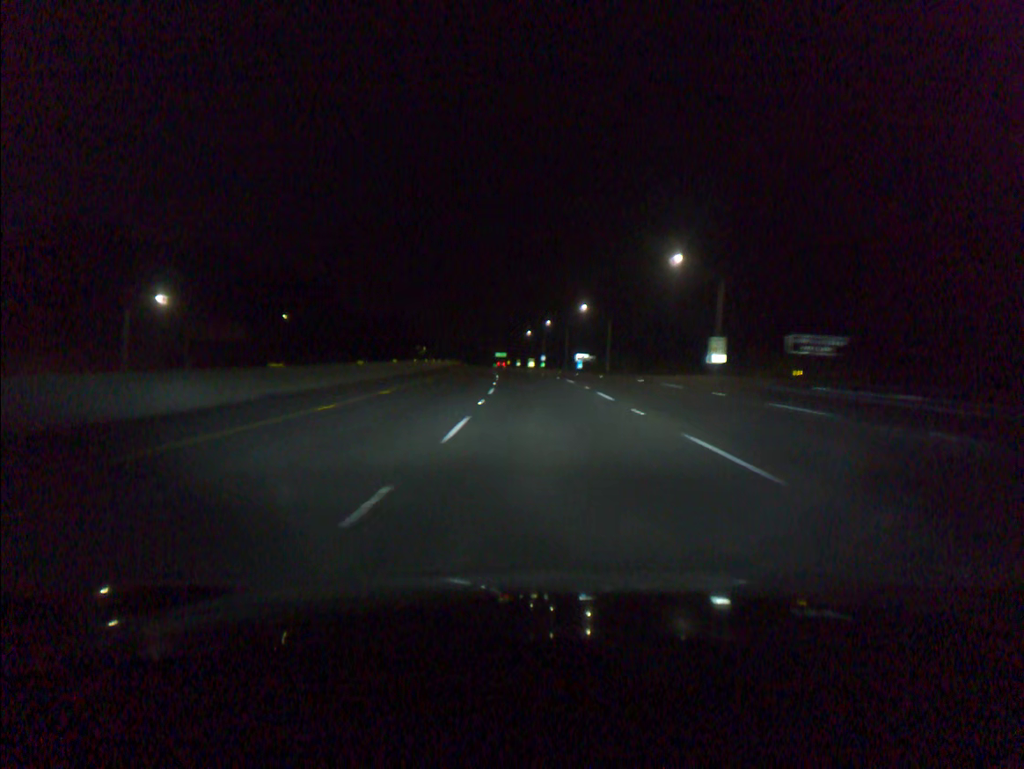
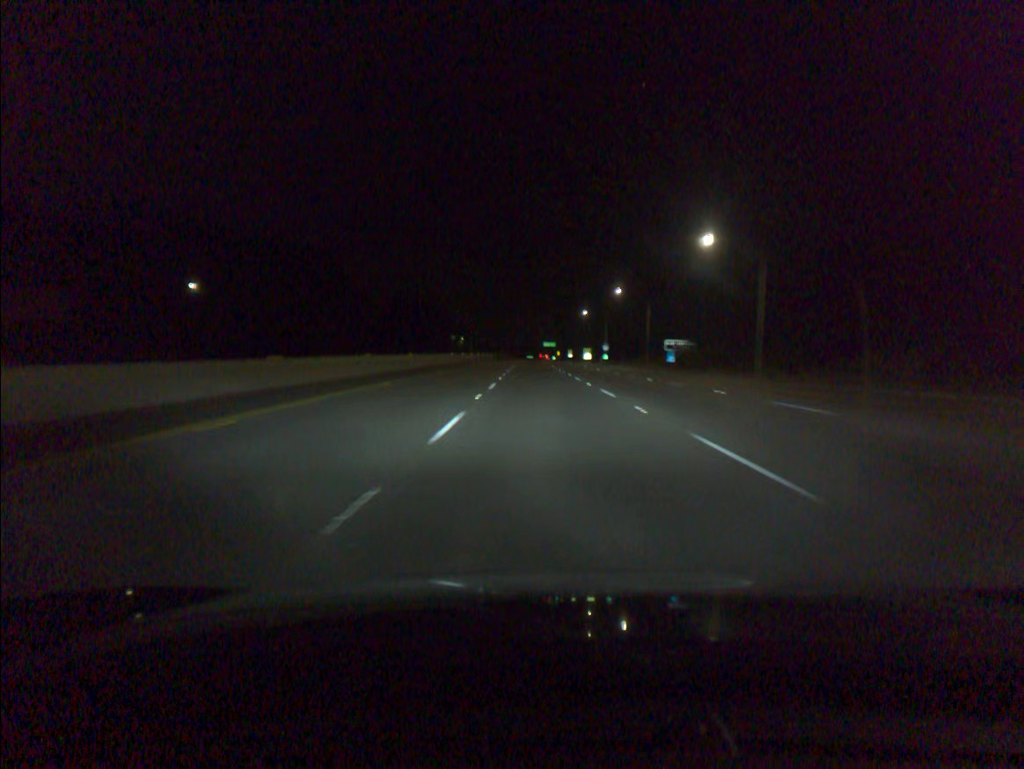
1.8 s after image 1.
(-2.0, +59.1) m; -4°
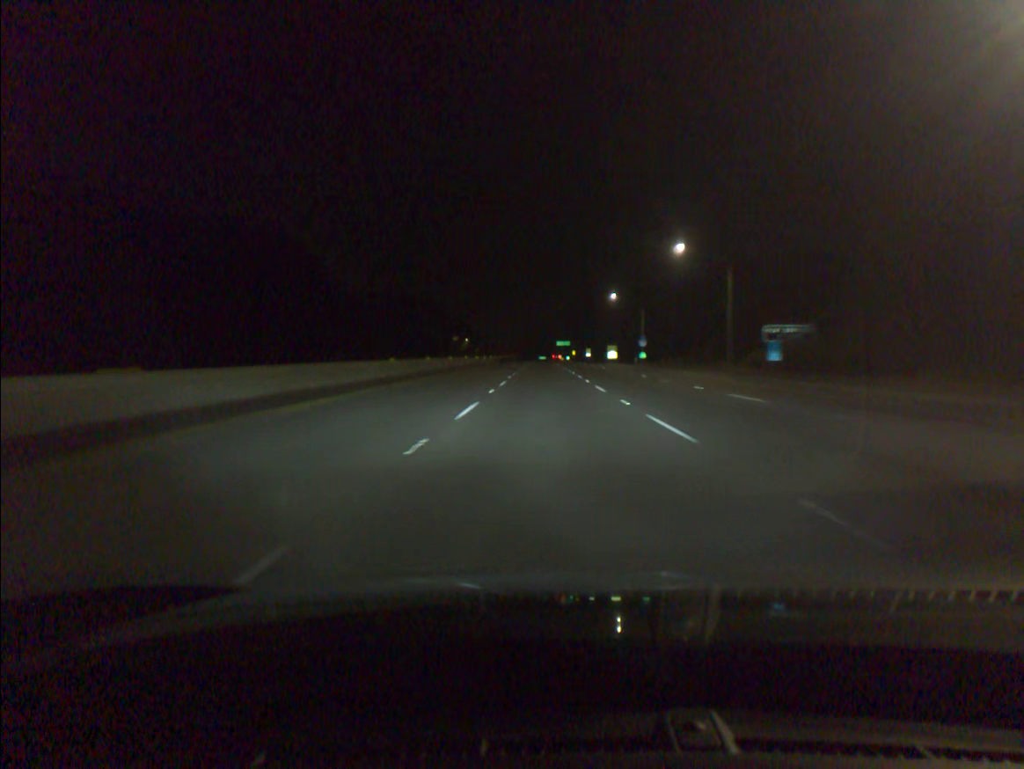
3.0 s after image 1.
(-0.4, +39.5) m; -1°
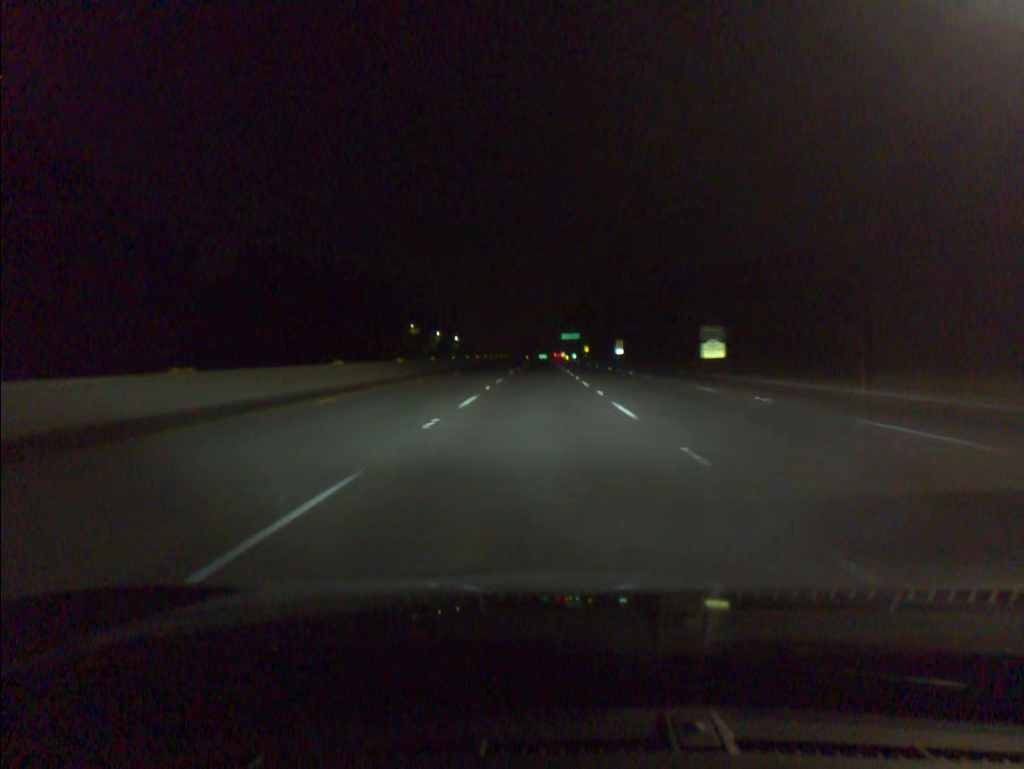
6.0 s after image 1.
(+0.1, +98.7) m; 0°
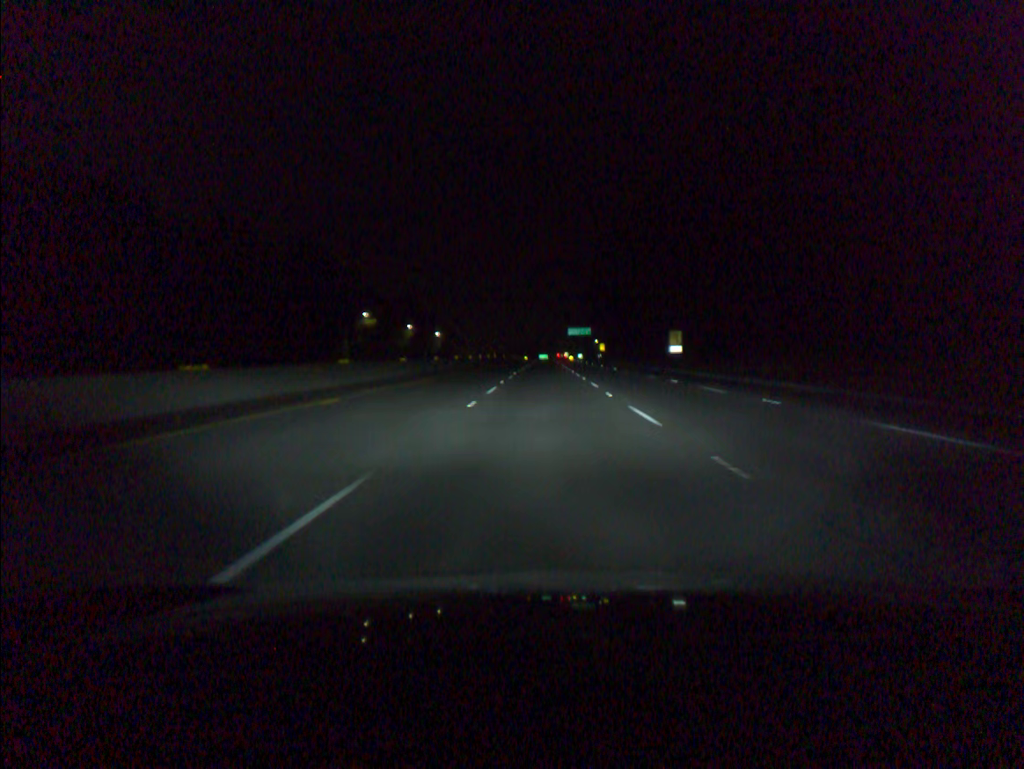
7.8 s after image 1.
(-0.3, +59.0) m; 0°
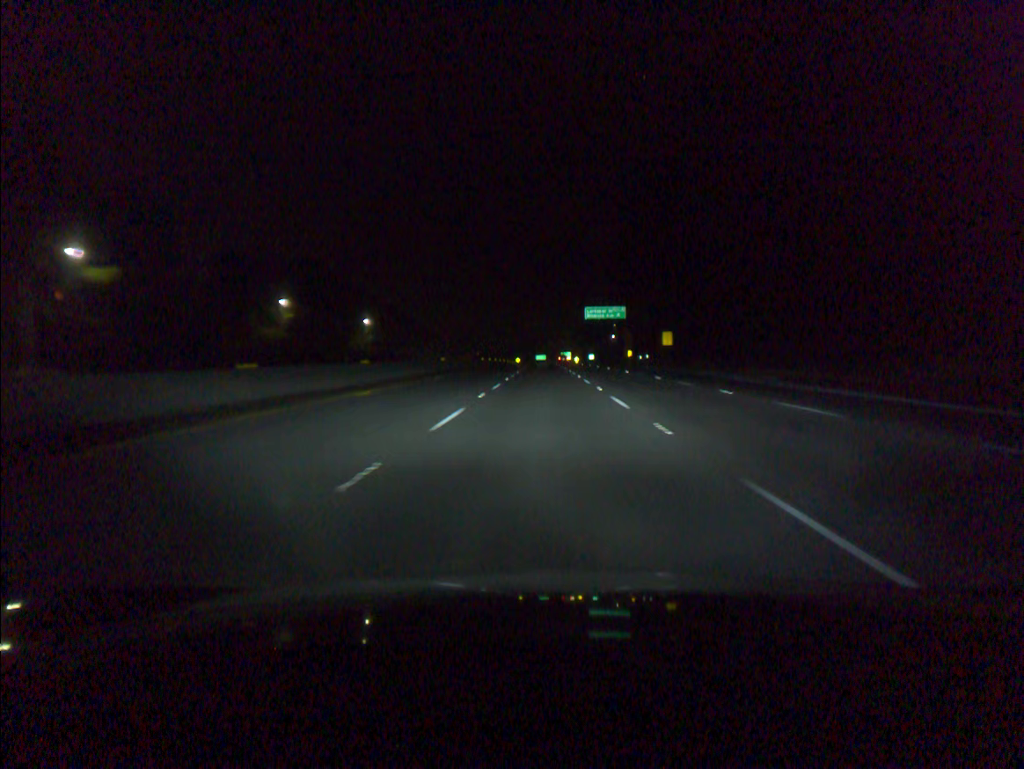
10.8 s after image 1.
(+0.3, +98.2) m; 0°
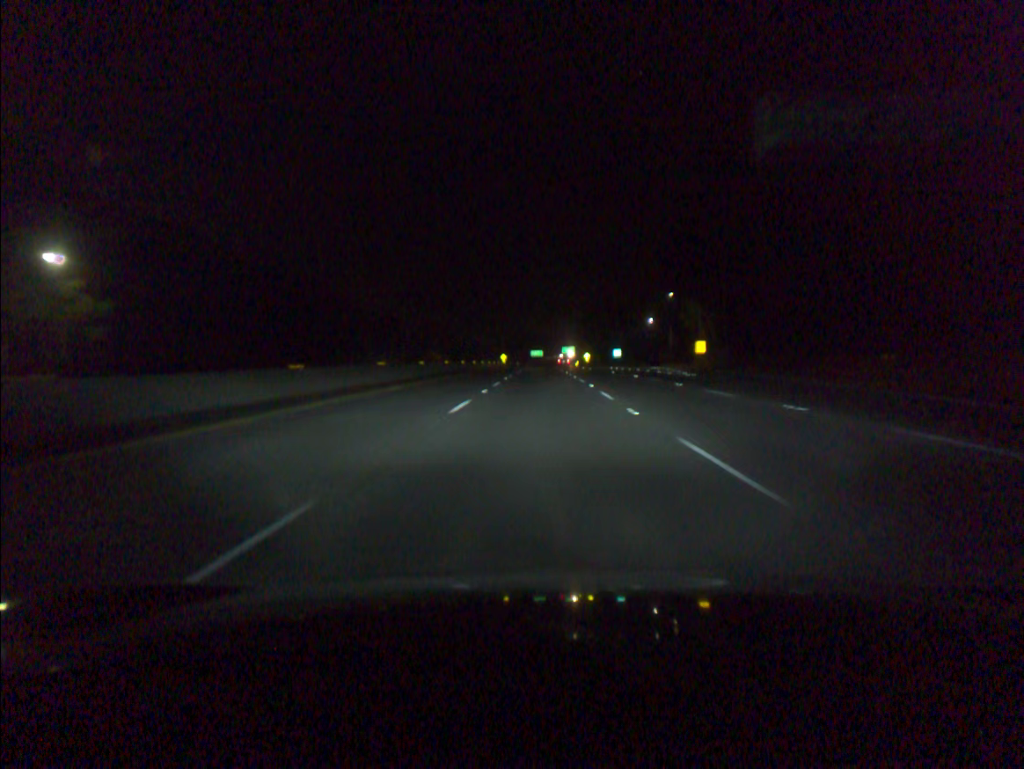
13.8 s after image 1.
(+0.2, +98.1) m; 0°
